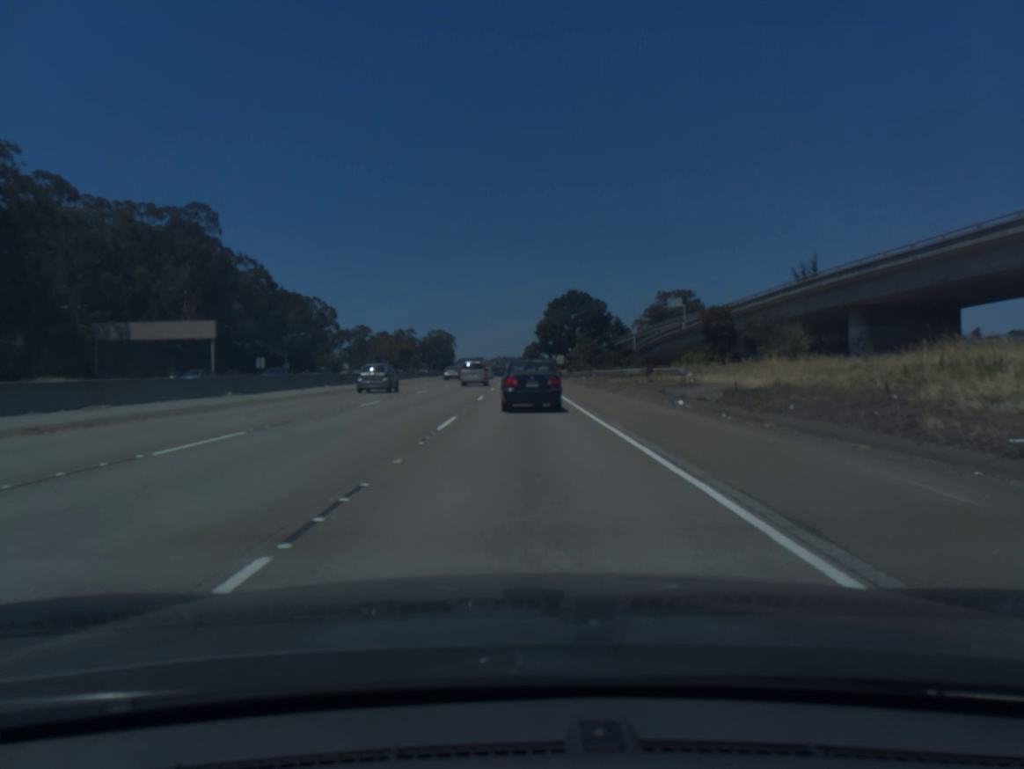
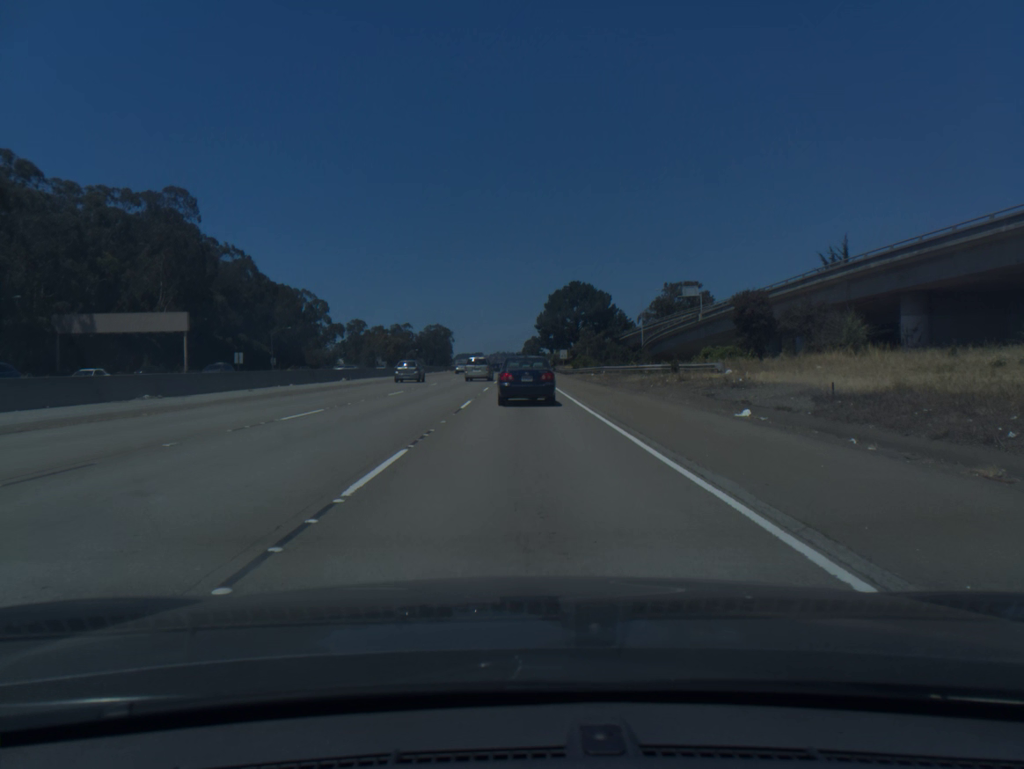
(0.0, +8.2) m; 0°
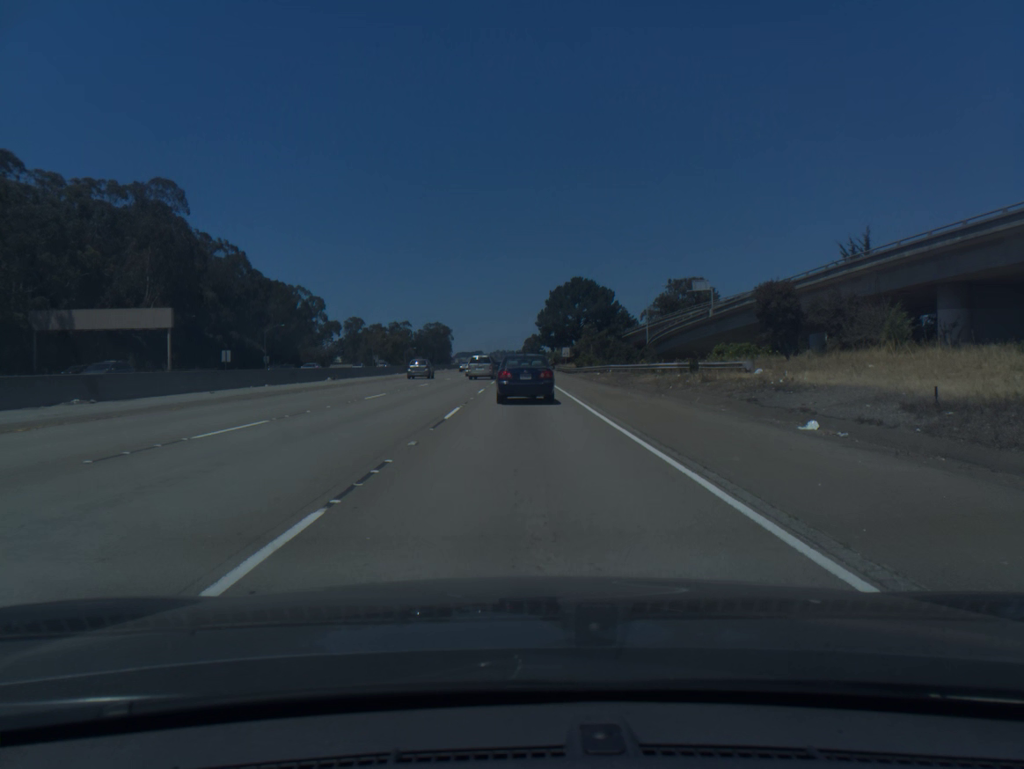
(0.0, +4.6) m; 0°
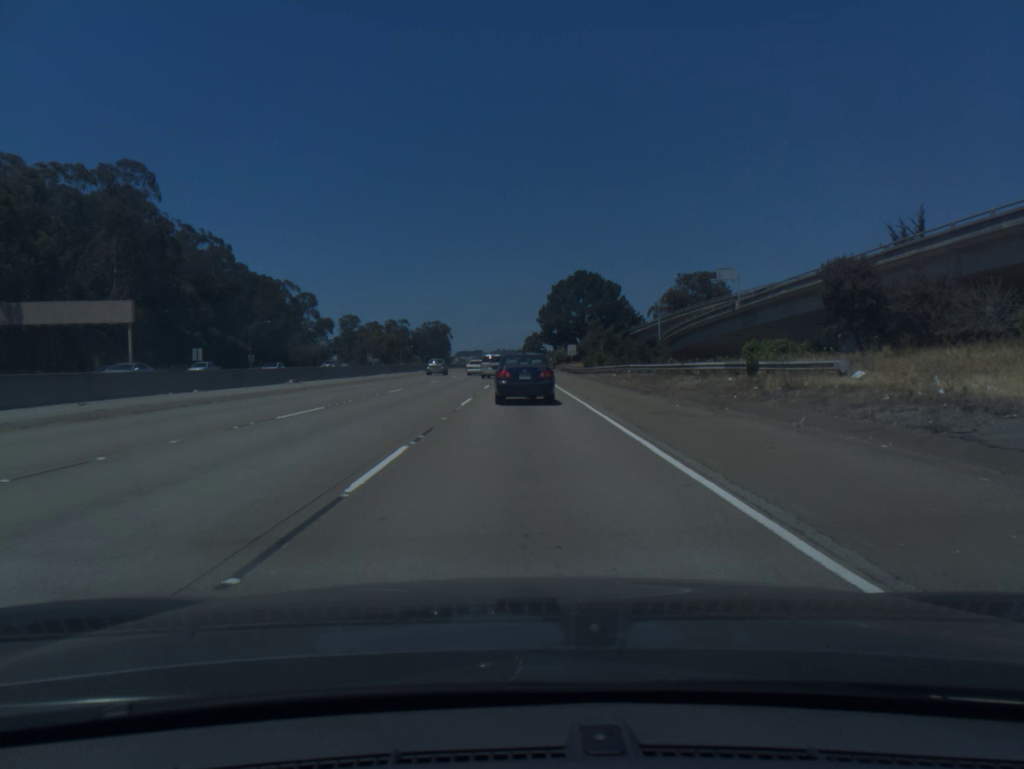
(0.0, +9.7) m; 0°
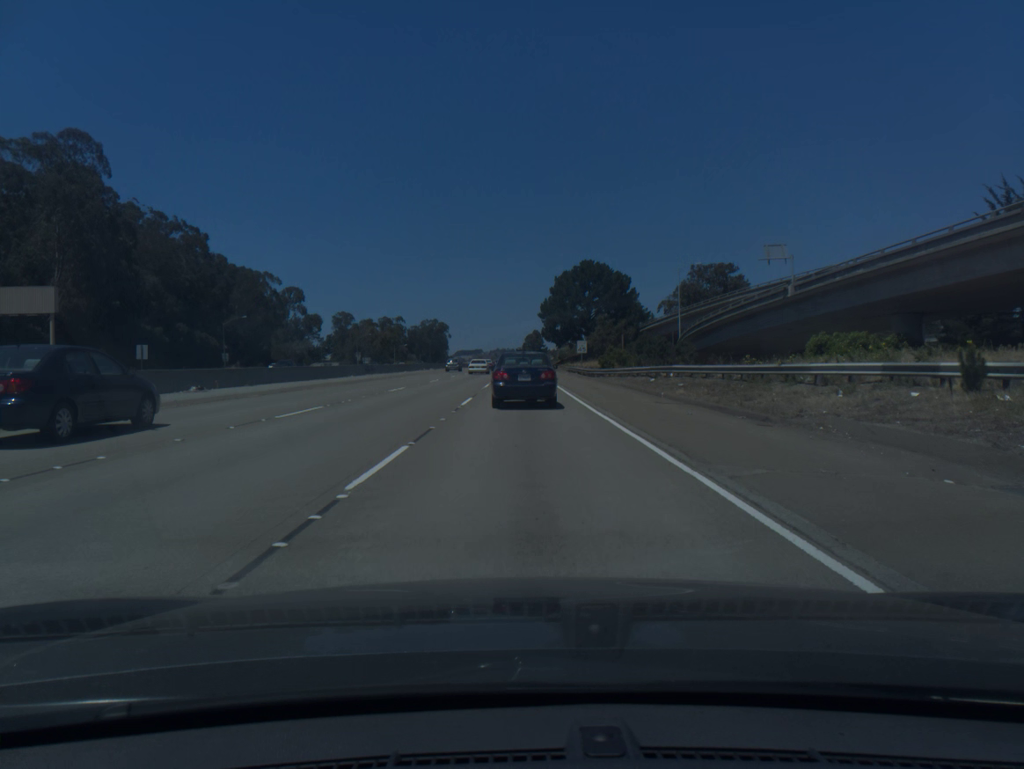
(0.0, +14.5) m; 0°
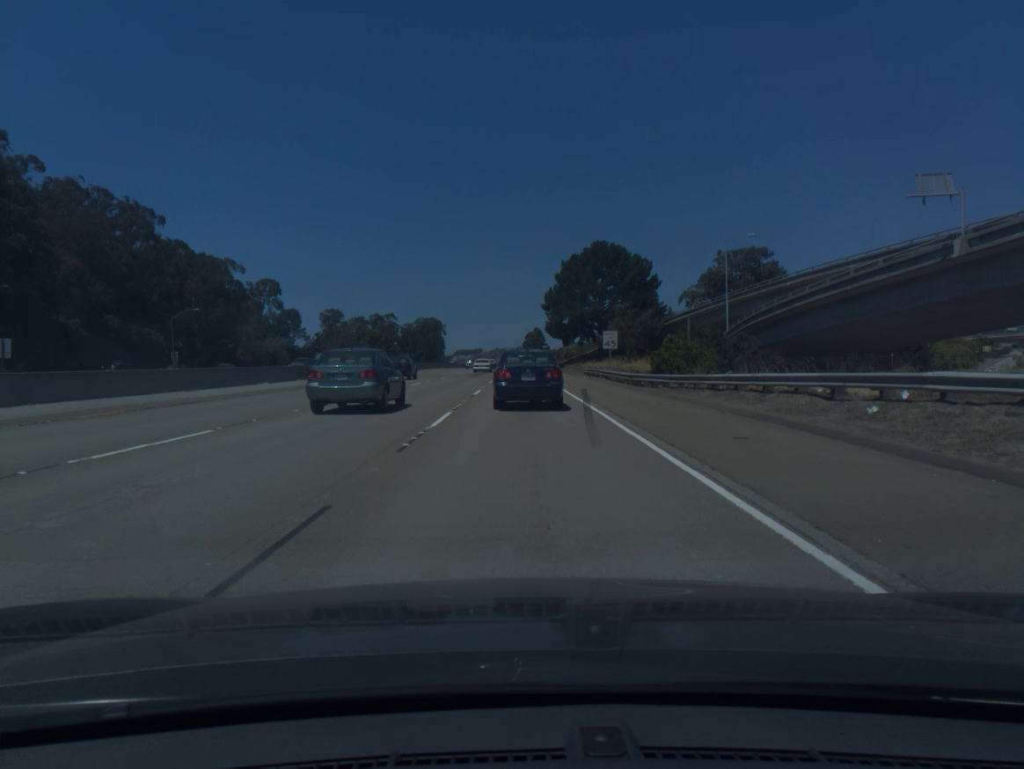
(+0.1, +22.4) m; 0°
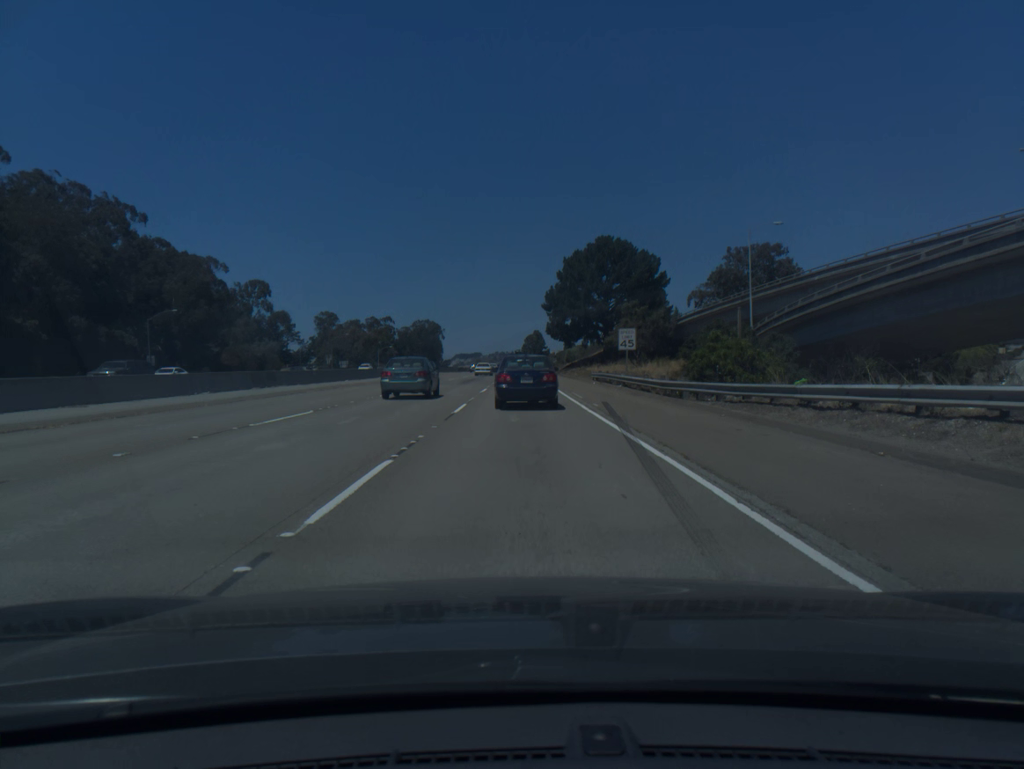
(0.0, +8.3) m; 0°
